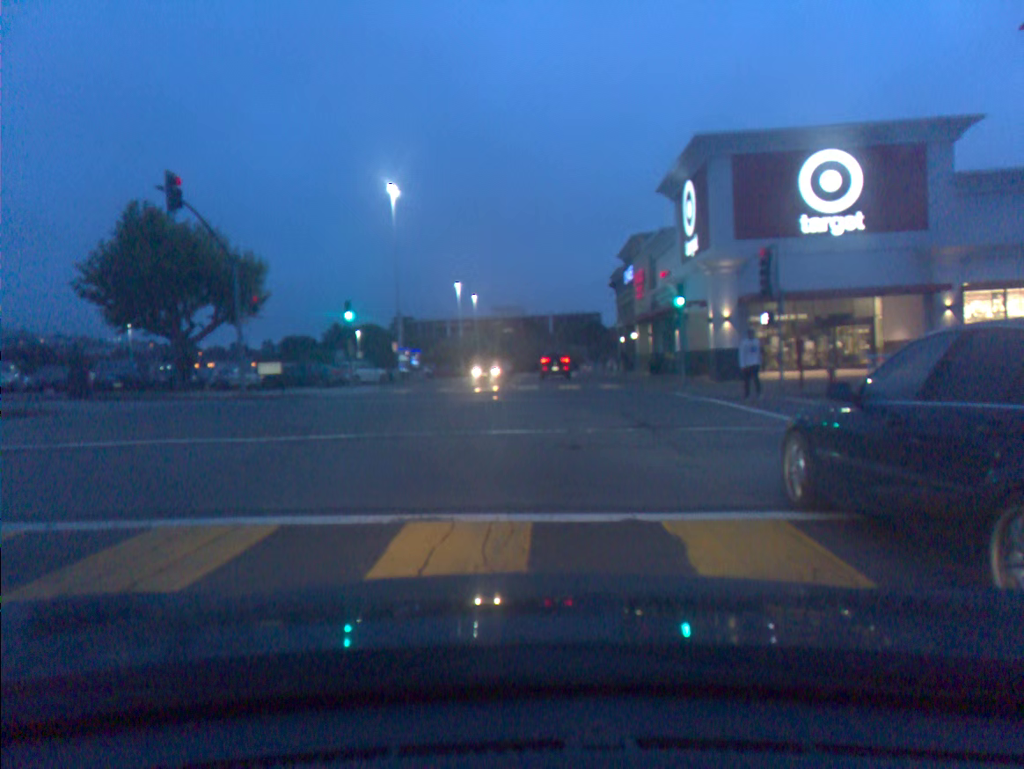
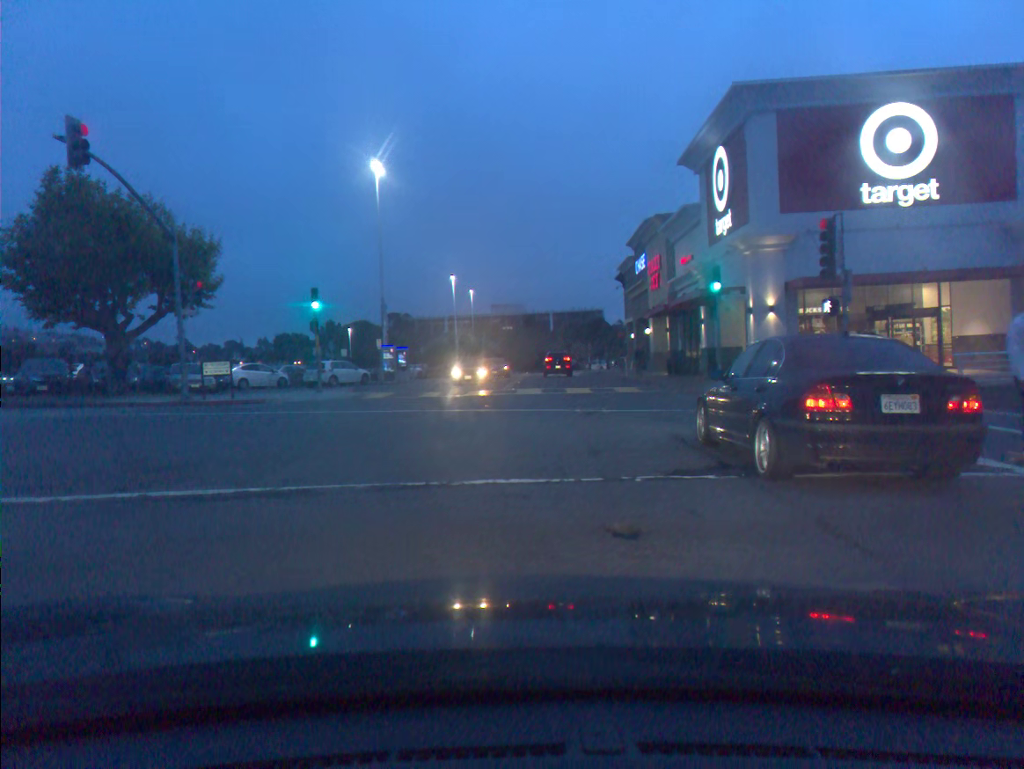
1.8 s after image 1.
(0.0, +5.2) m; 0°
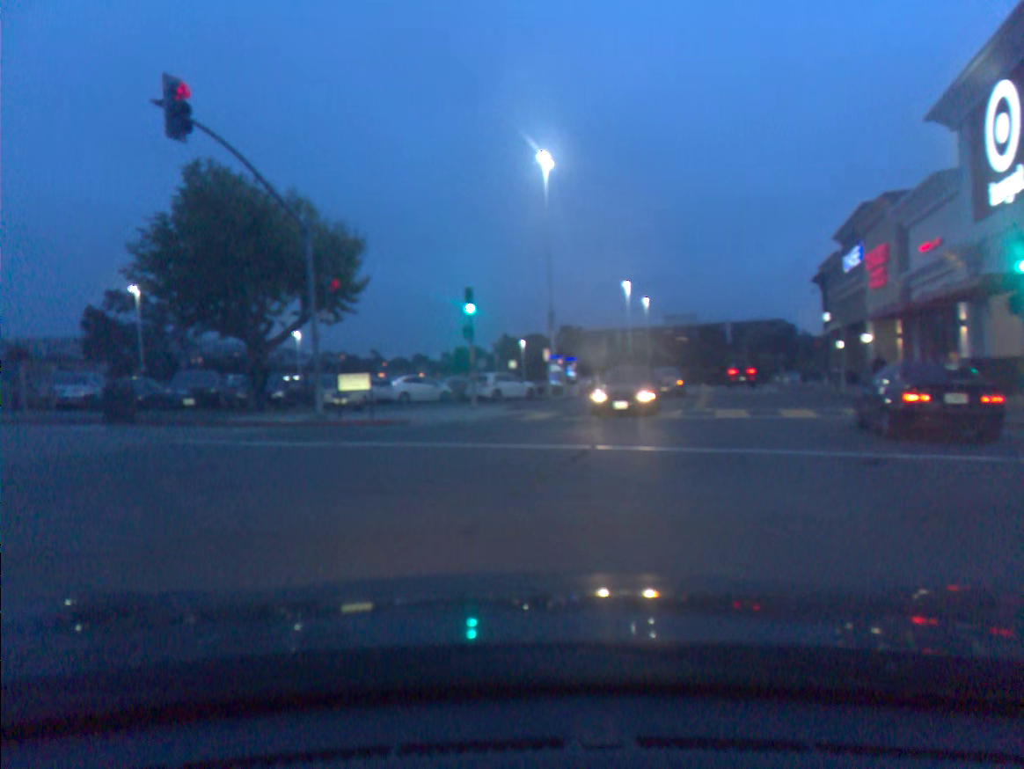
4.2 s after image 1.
(-0.6, +5.9) m; -19°
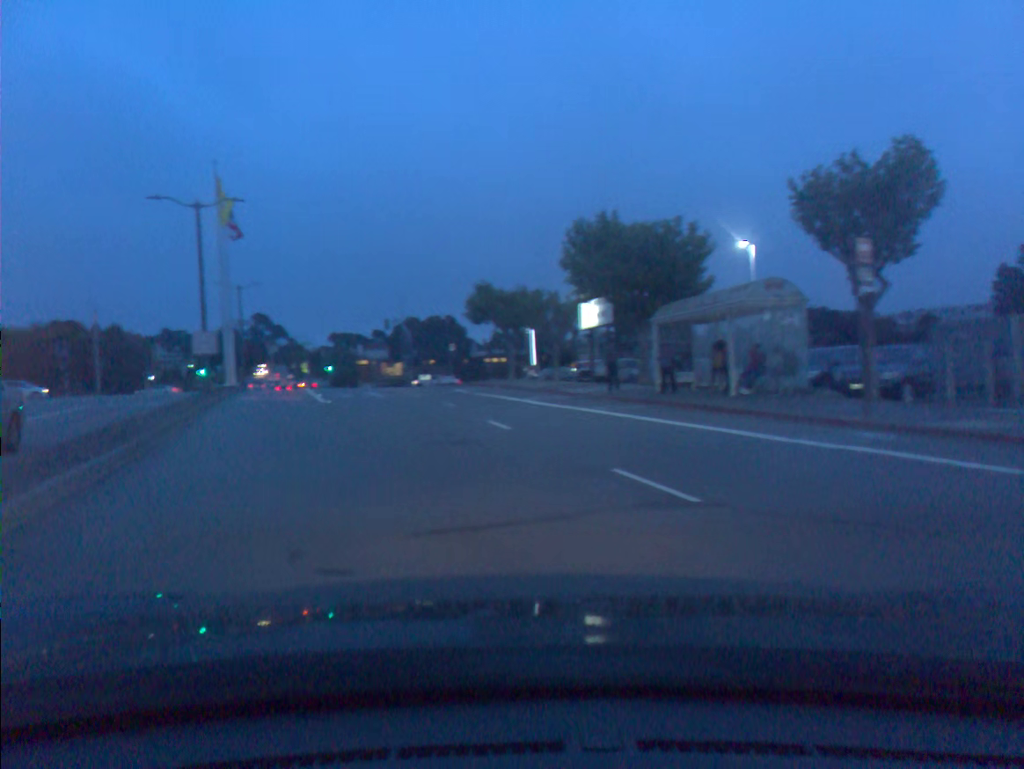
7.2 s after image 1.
(-7.7, +13.8) m; -56°
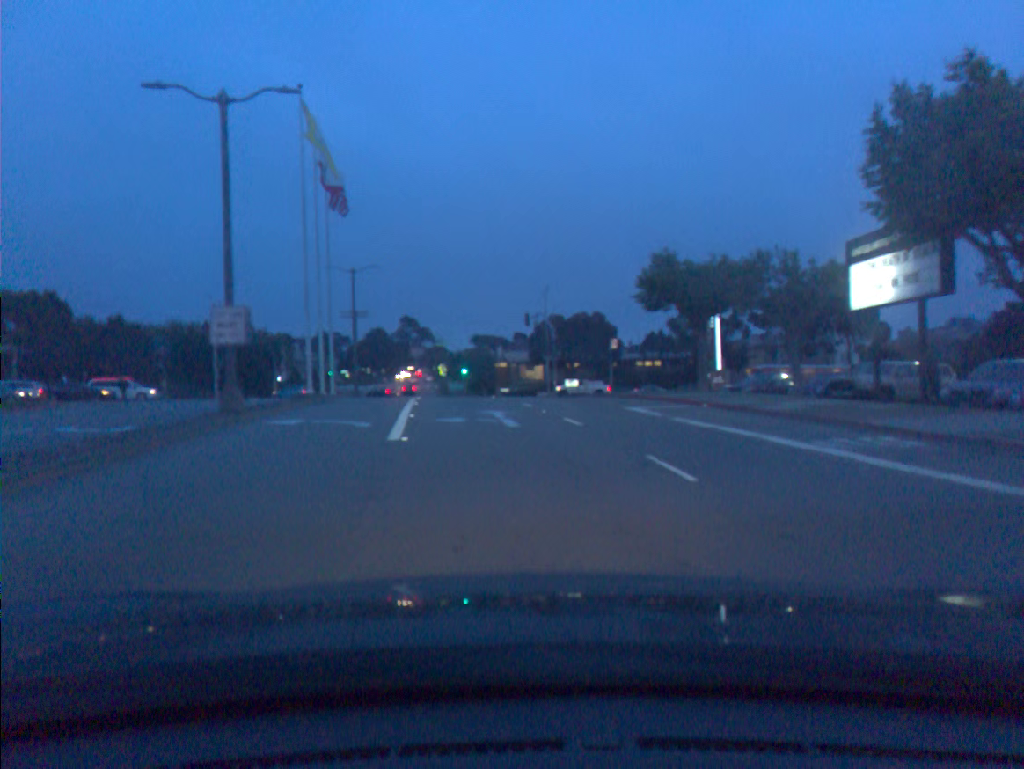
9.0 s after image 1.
(-1.3, +13.9) m; -7°
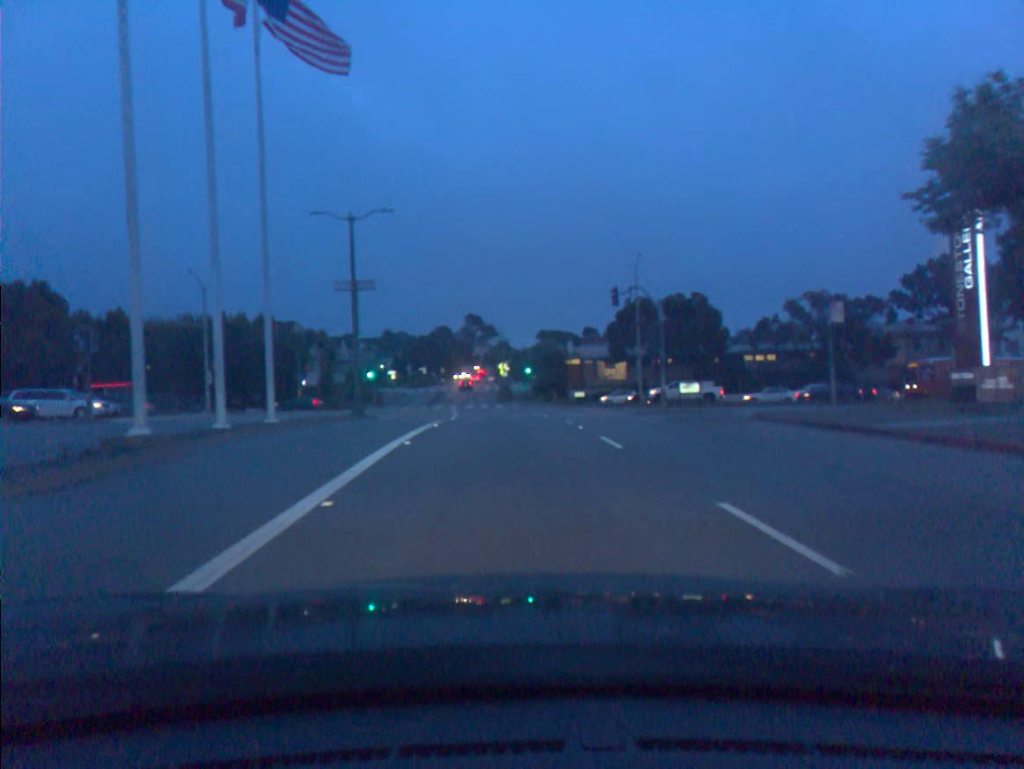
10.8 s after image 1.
(-0.9, +18.5) m; -5°
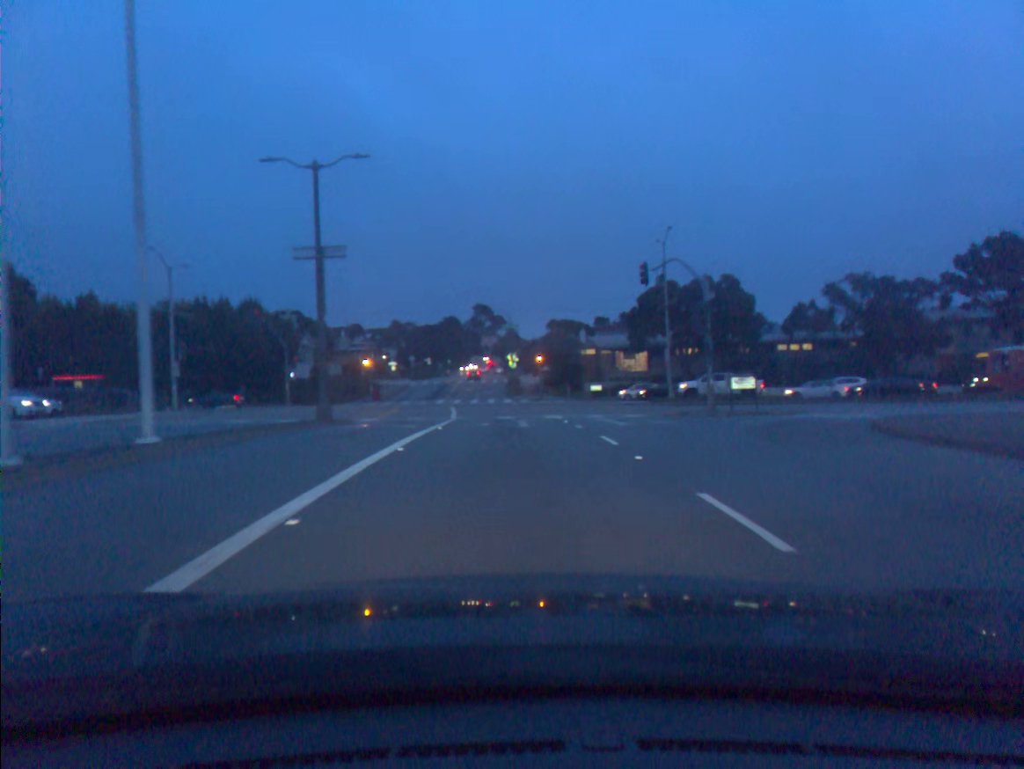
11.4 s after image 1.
(0.0, +7.1) m; 0°
